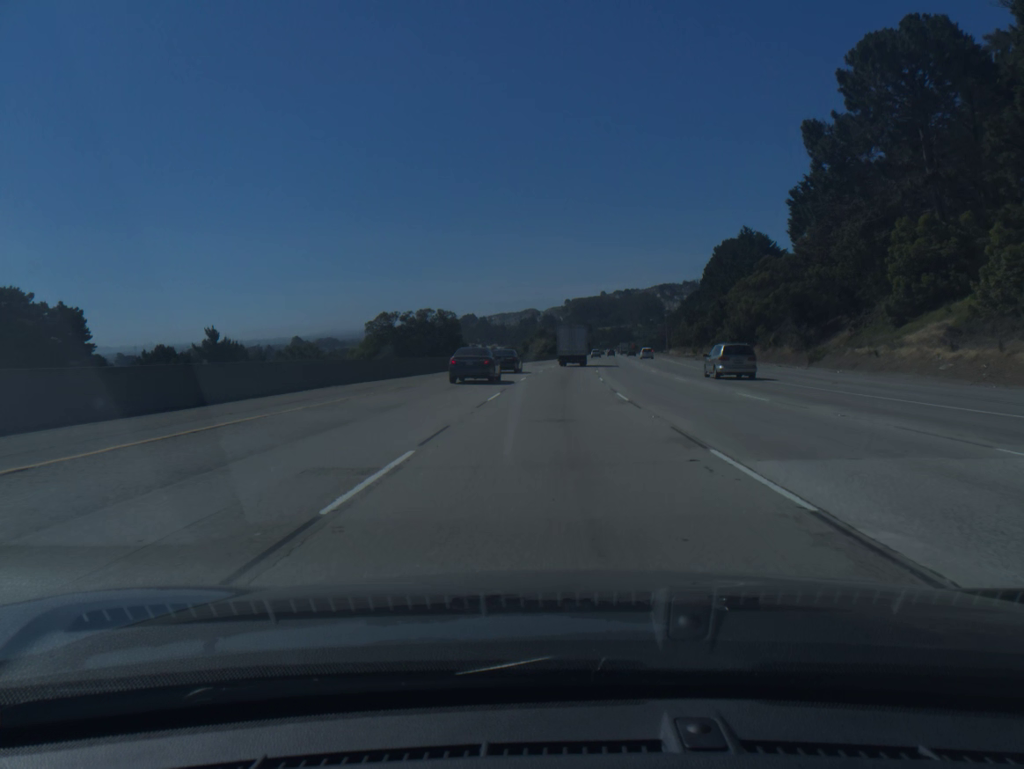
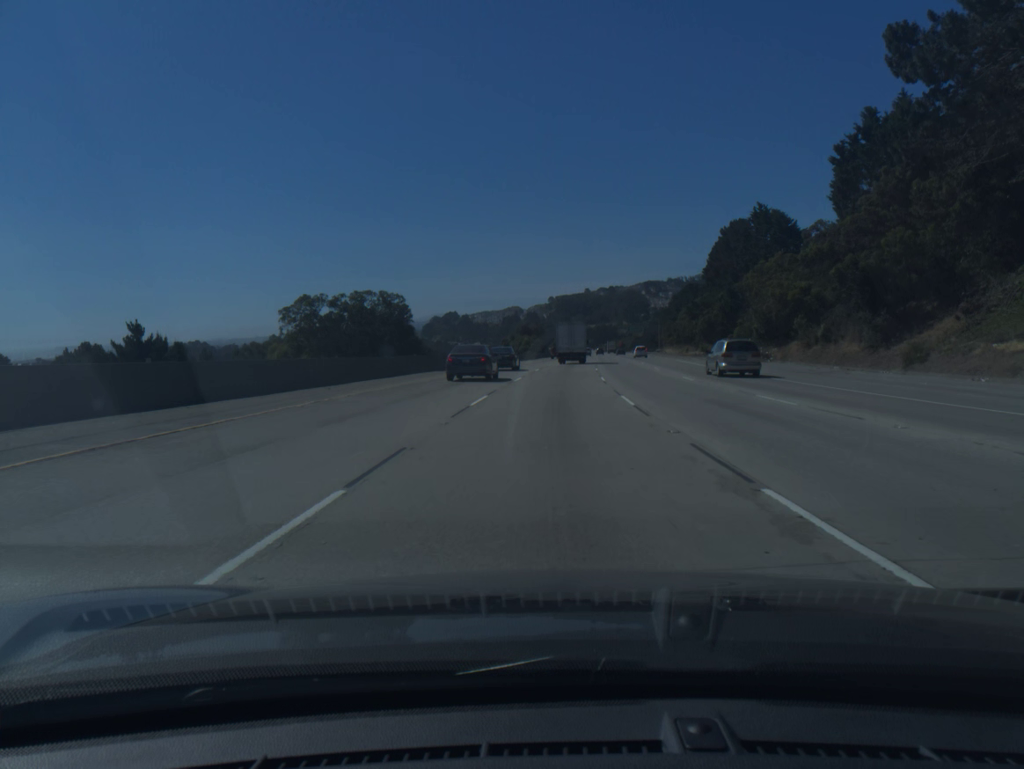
(+0.2, +17.5) m; +1°
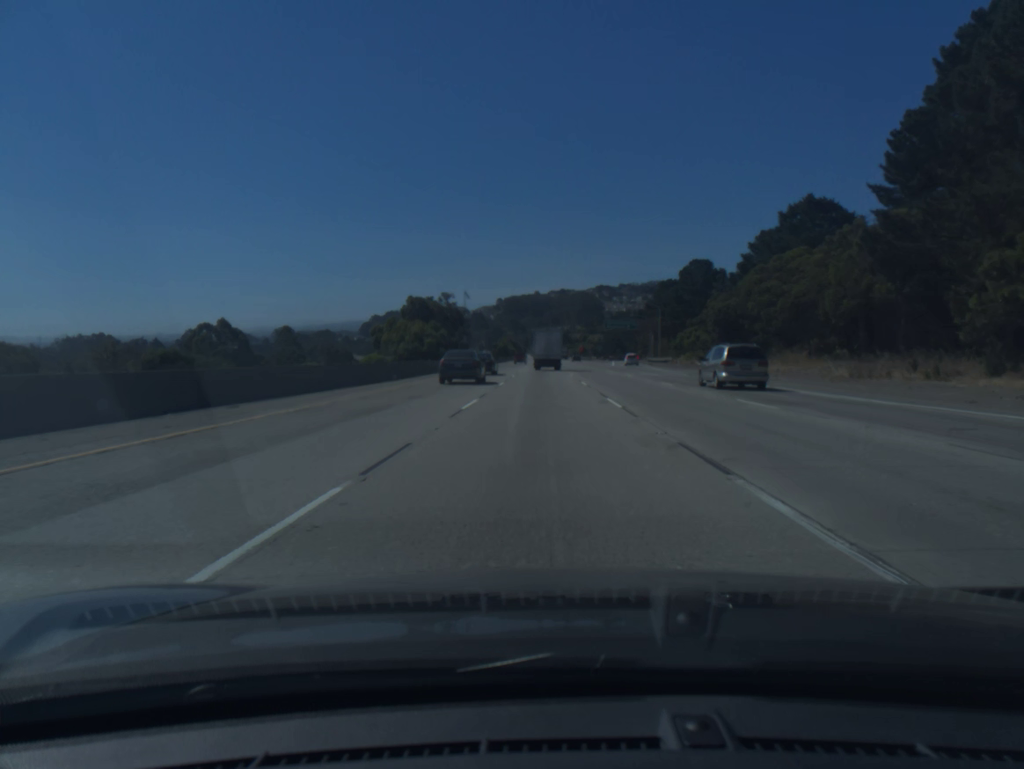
(+3.6, +87.2) m; +4°
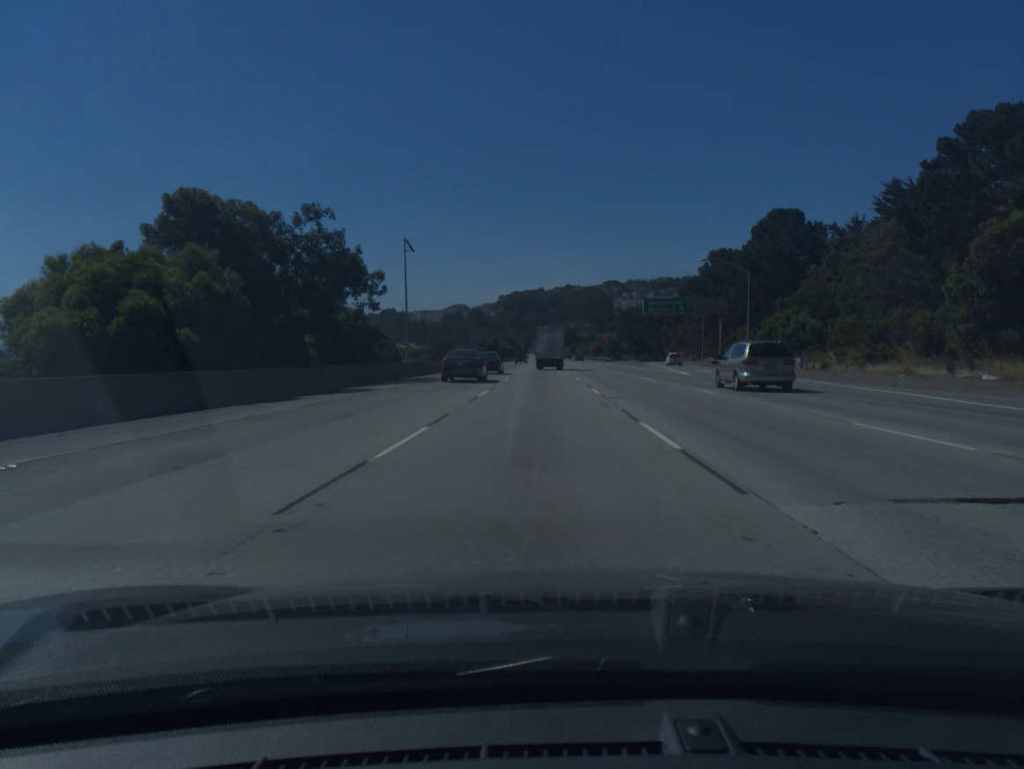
(0.0, +52.6) m; 0°
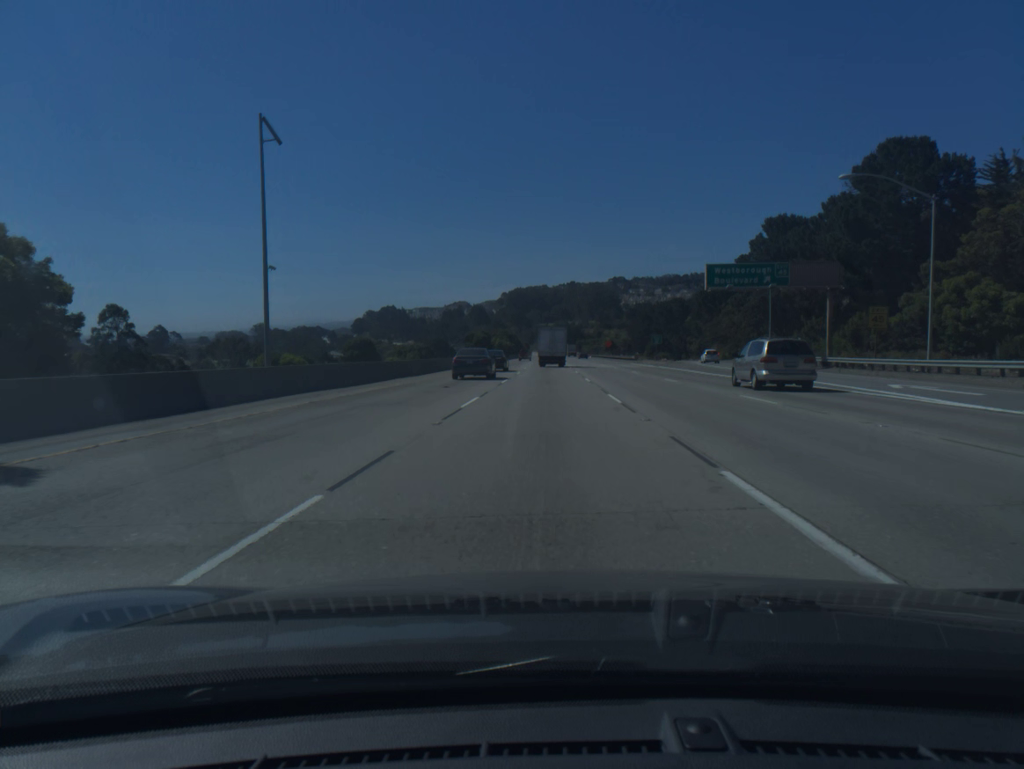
(-0.1, +35.0) m; 0°
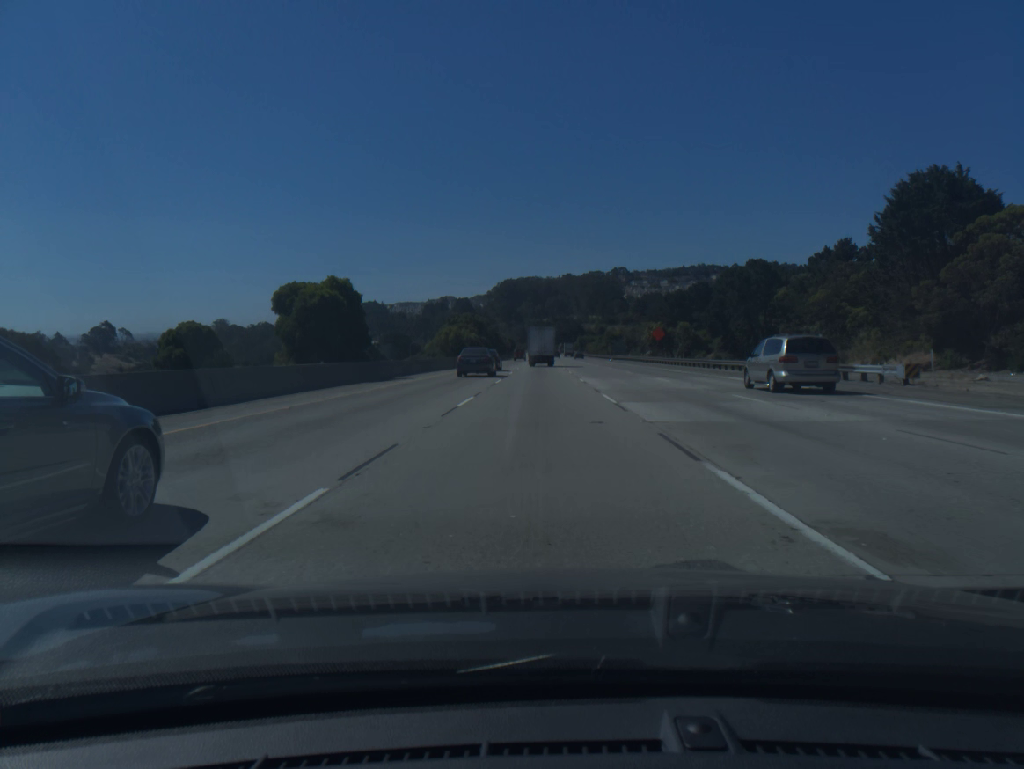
(+0.3, +87.7) m; 0°
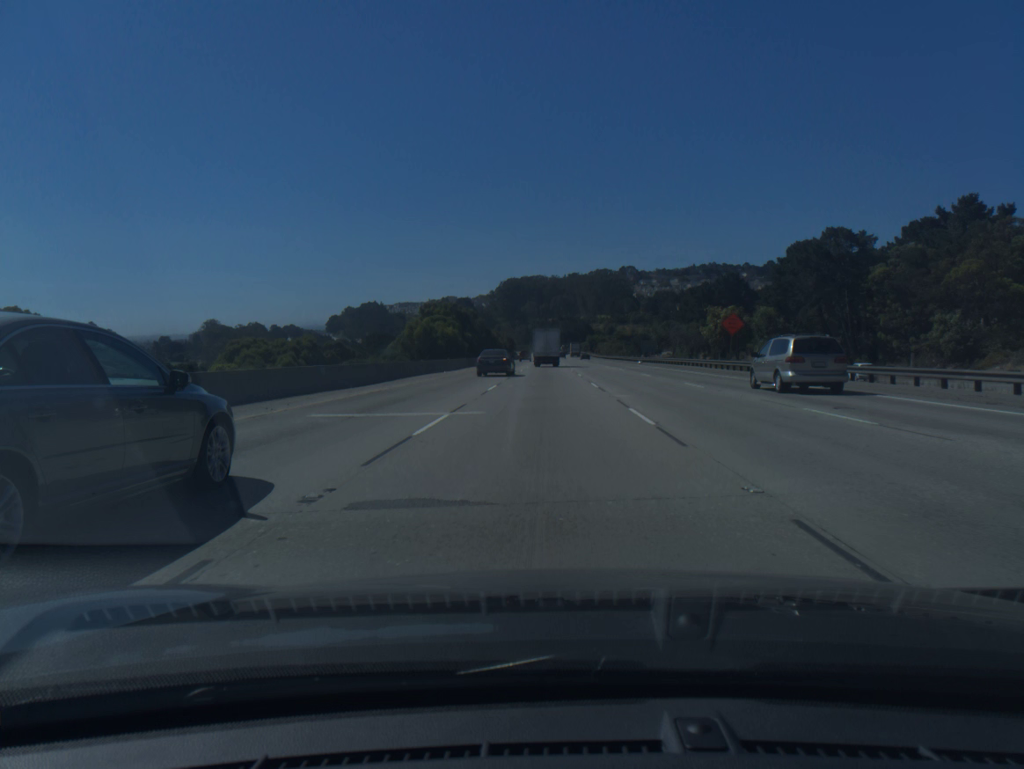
(-0.1, +35.0) m; 0°
